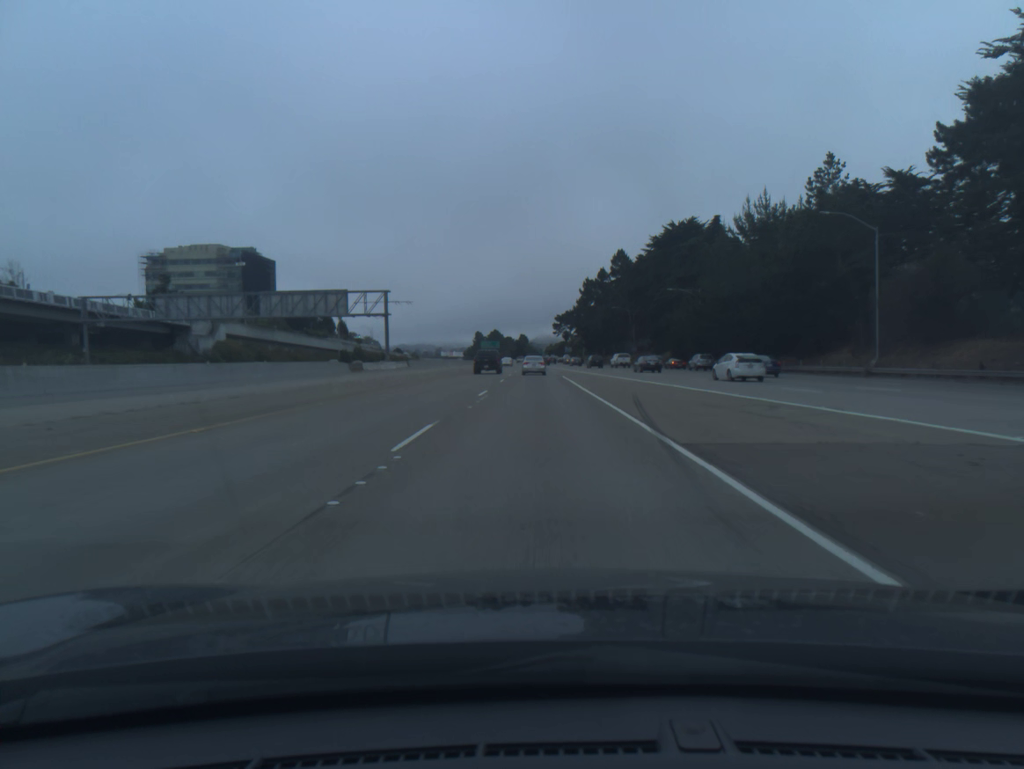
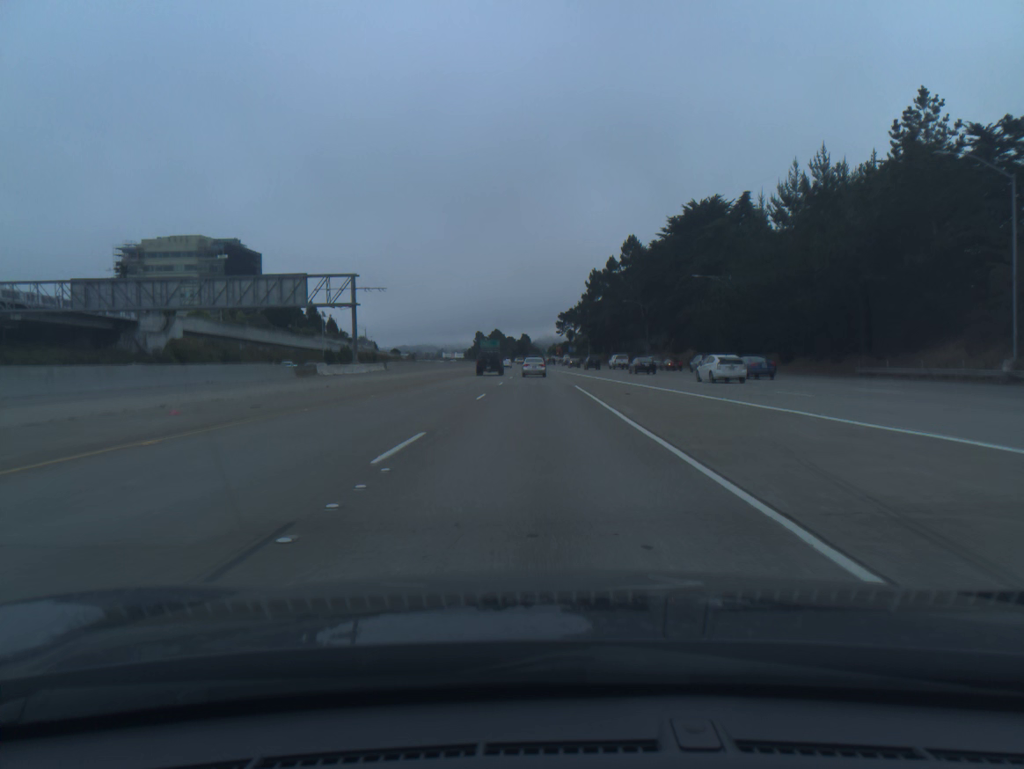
(0.0, +15.8) m; 0°
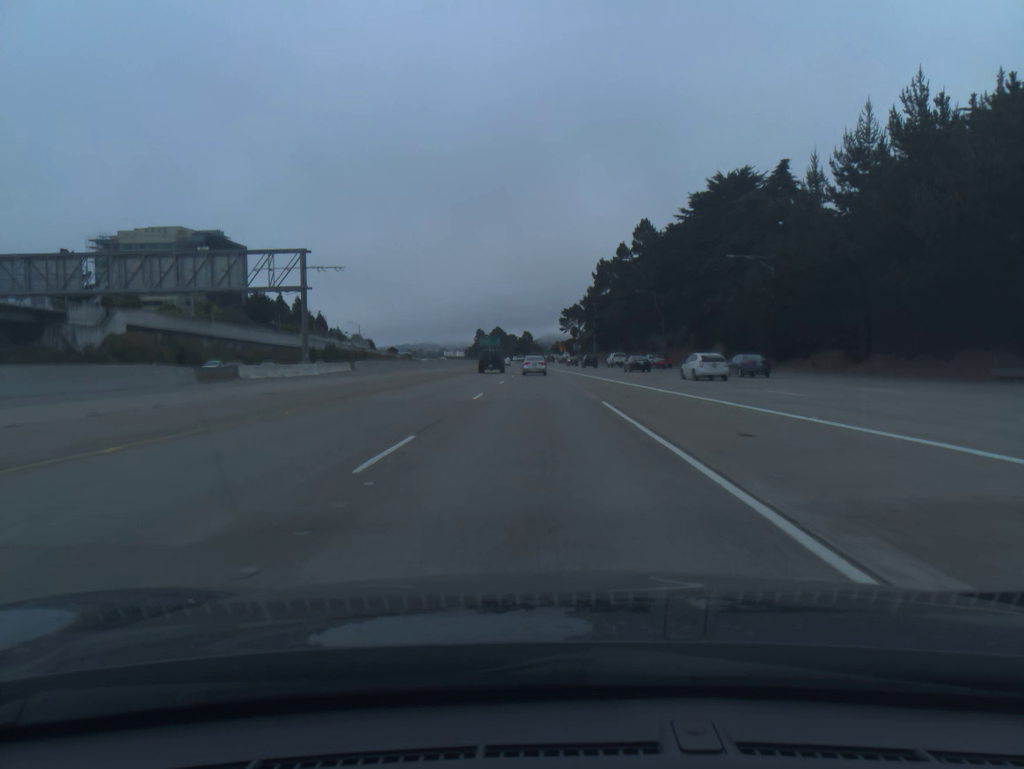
(0.0, +15.7) m; 0°
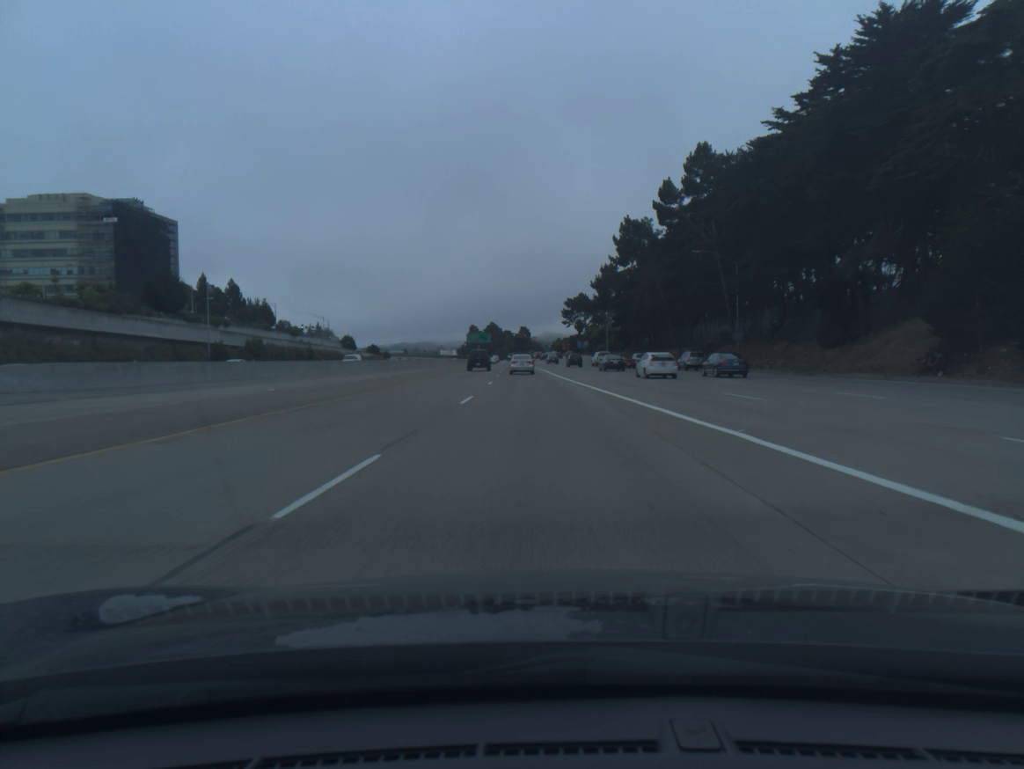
(-0.1, +46.6) m; 0°
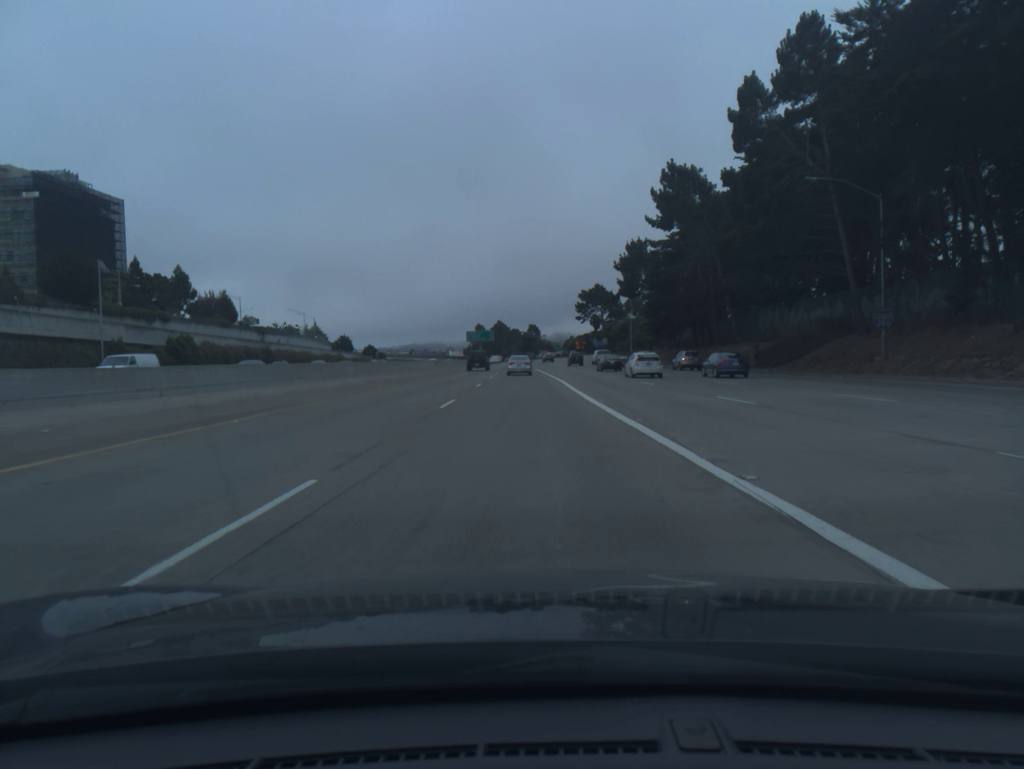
(-0.1, +30.8) m; -1°
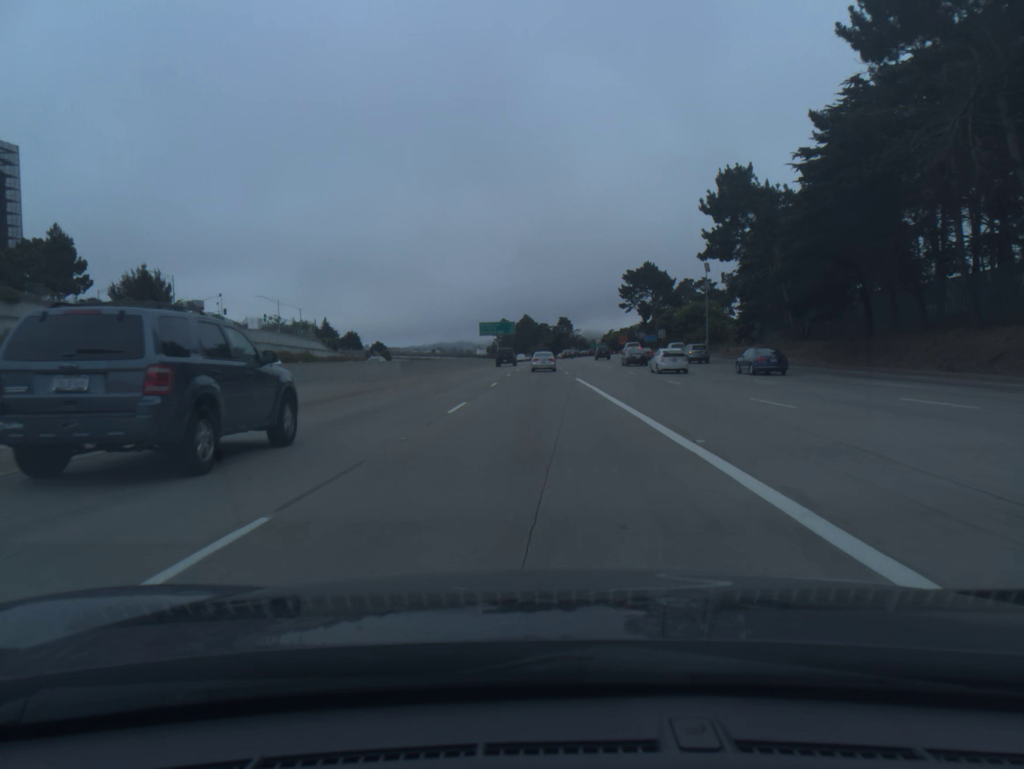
(-1.0, +45.9) m; -2°
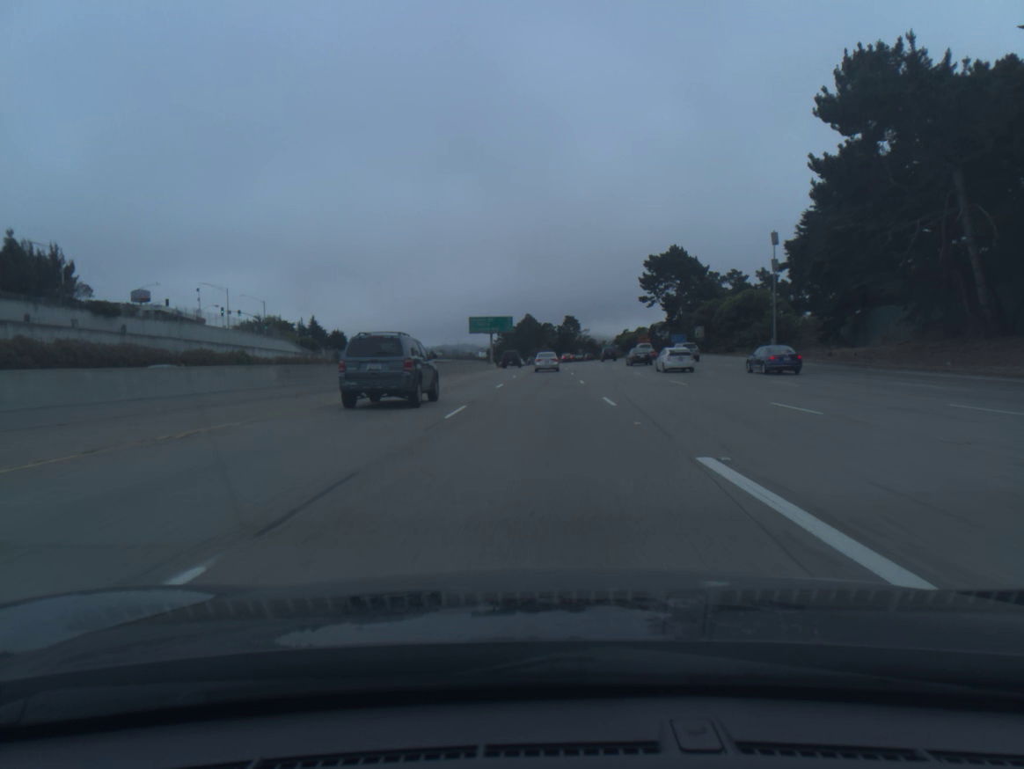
(-0.1, +30.6) m; 0°
